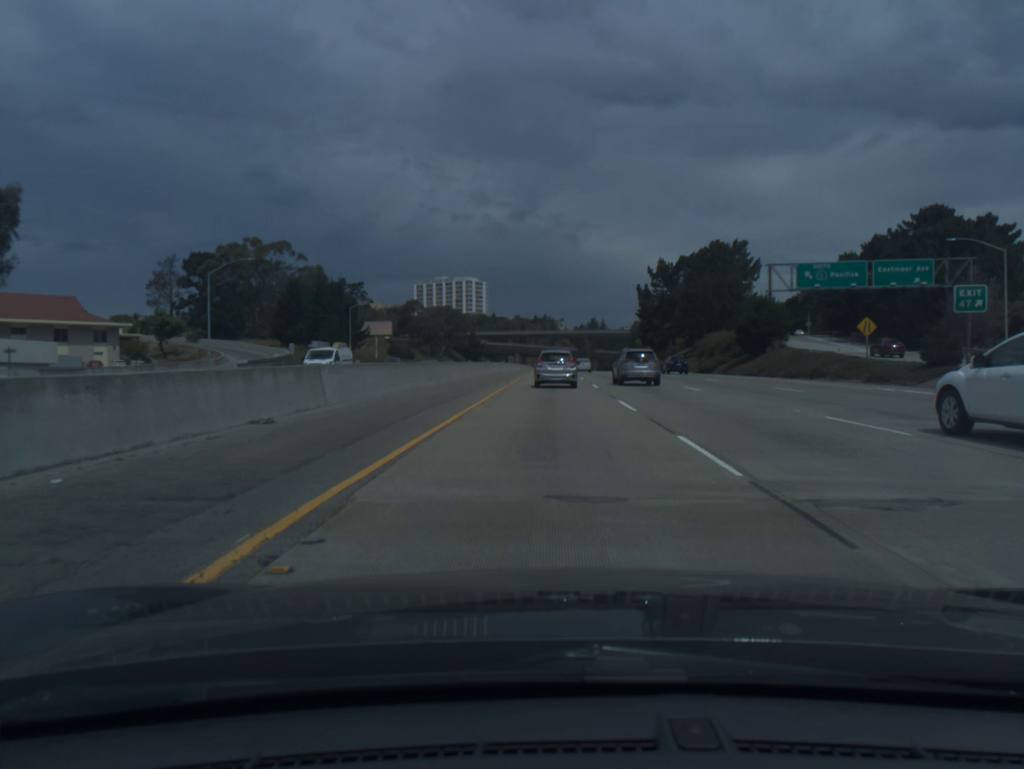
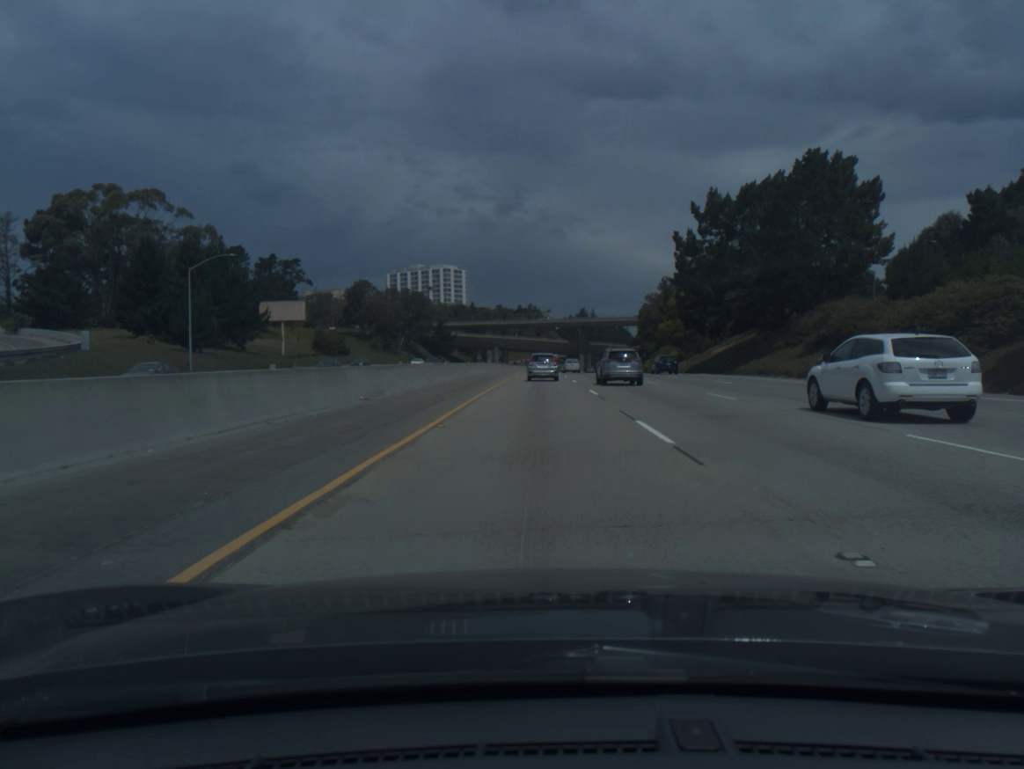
(+0.7, +49.8) m; +1°
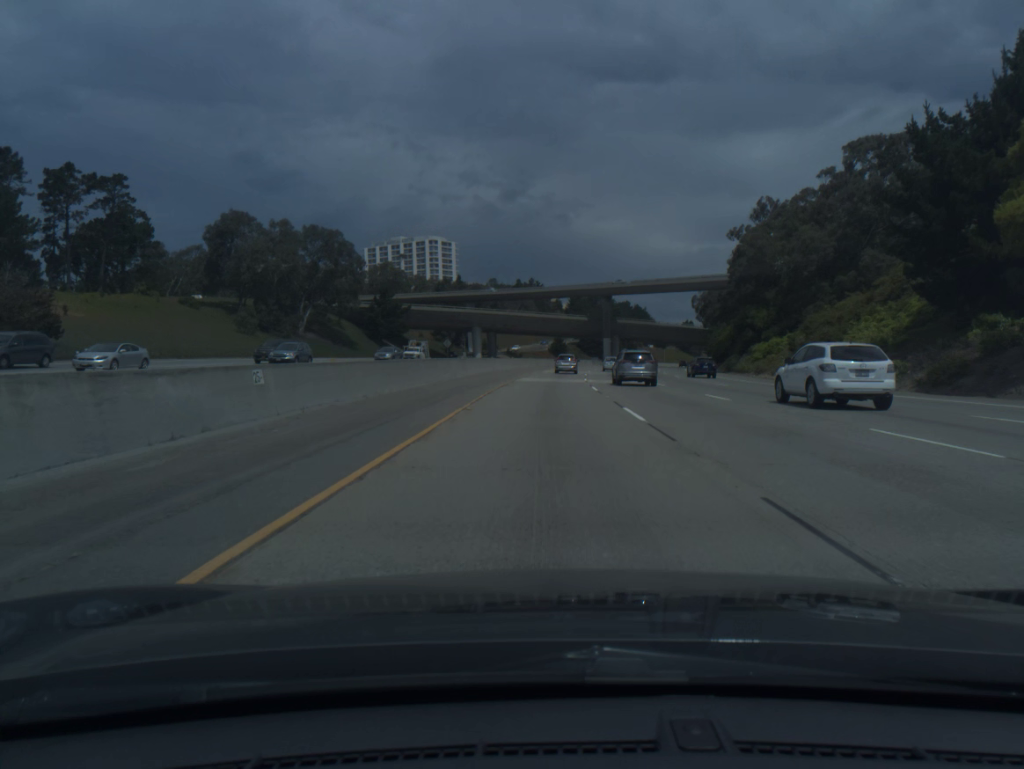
(-0.1, +83.6) m; 0°
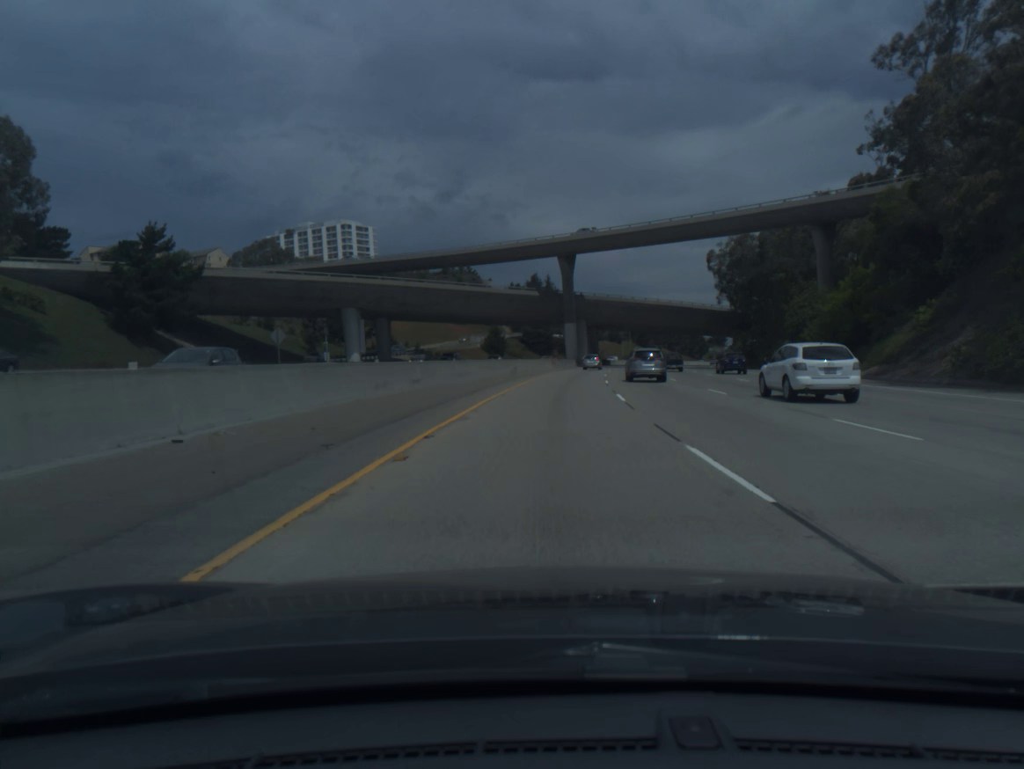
(+1.8, +66.5) m; +4°
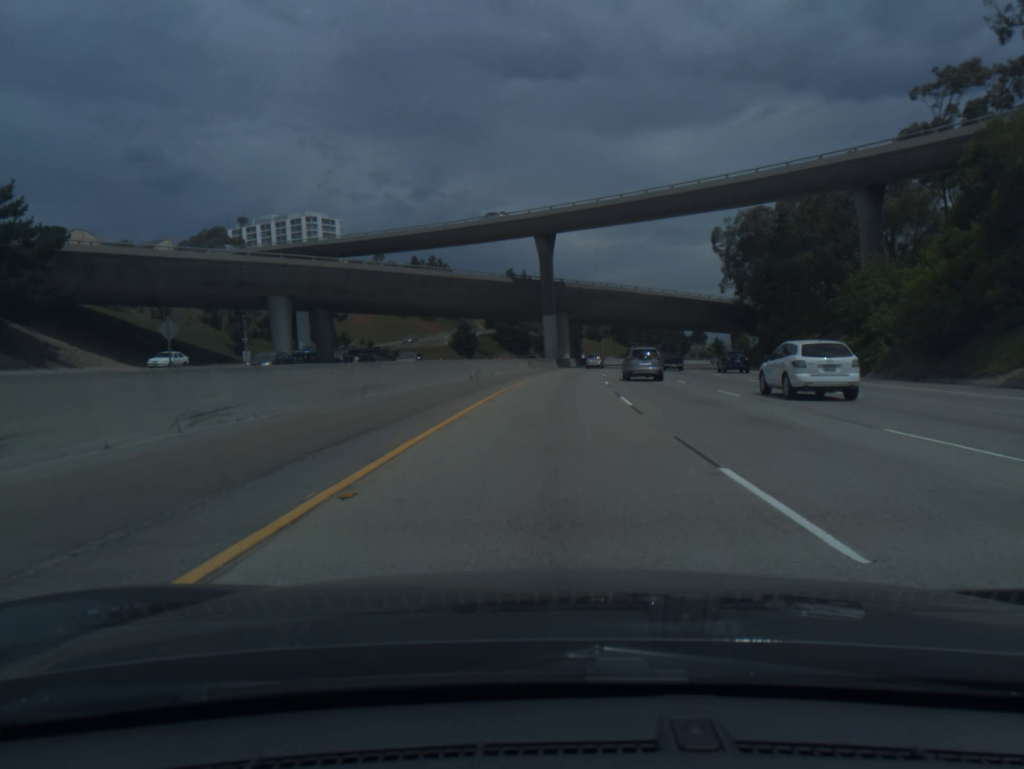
(+0.3, +17.0) m; +2°
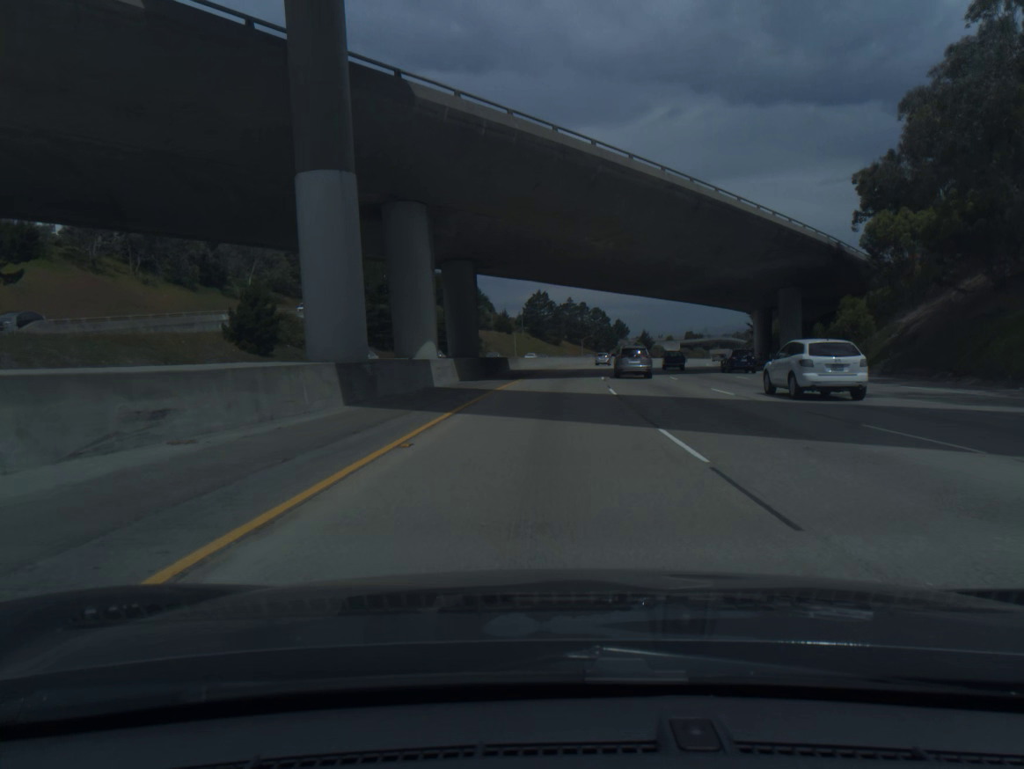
(+4.0, +69.1) m; +6°
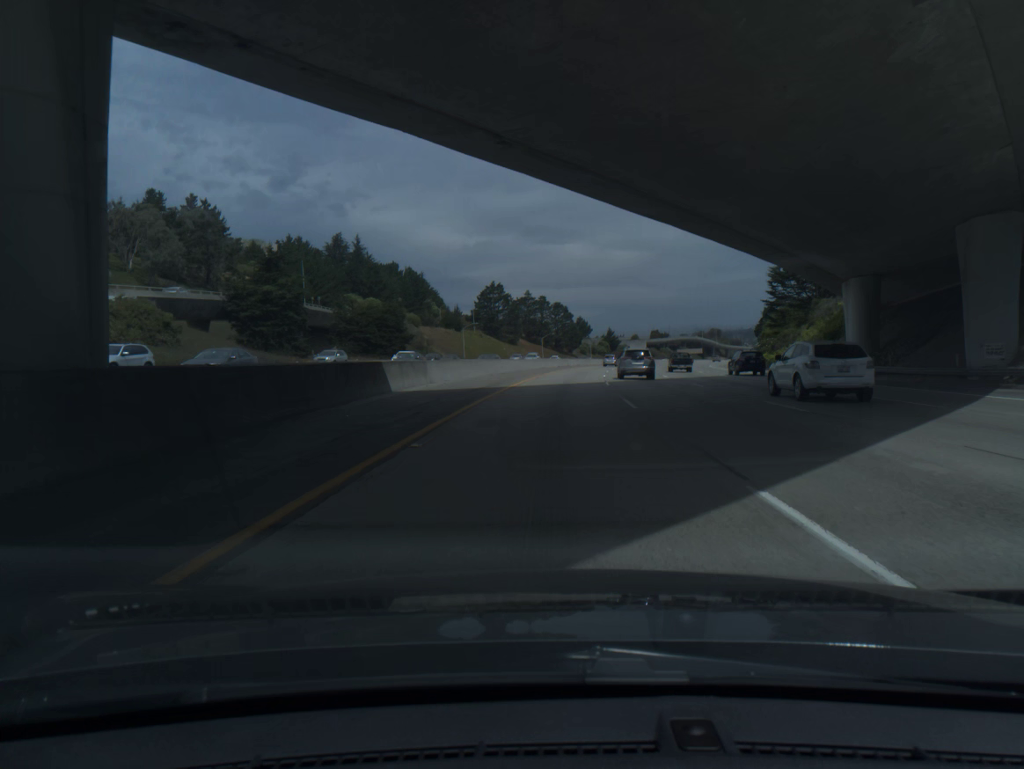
(+0.9, +35.1) m; +3°
